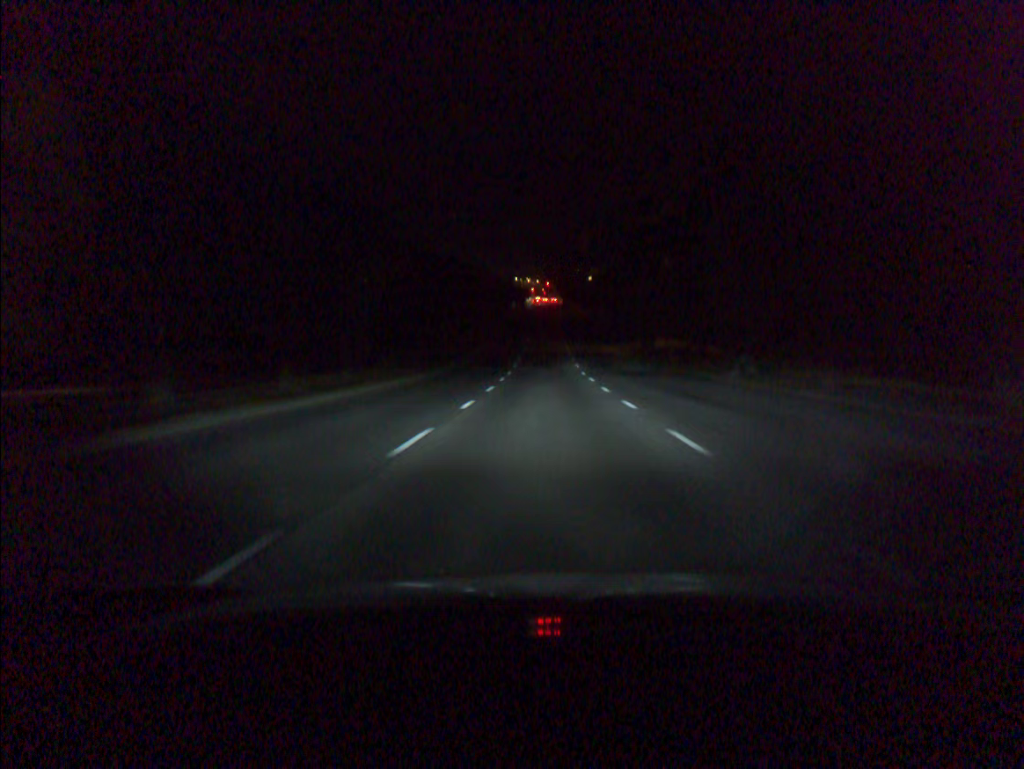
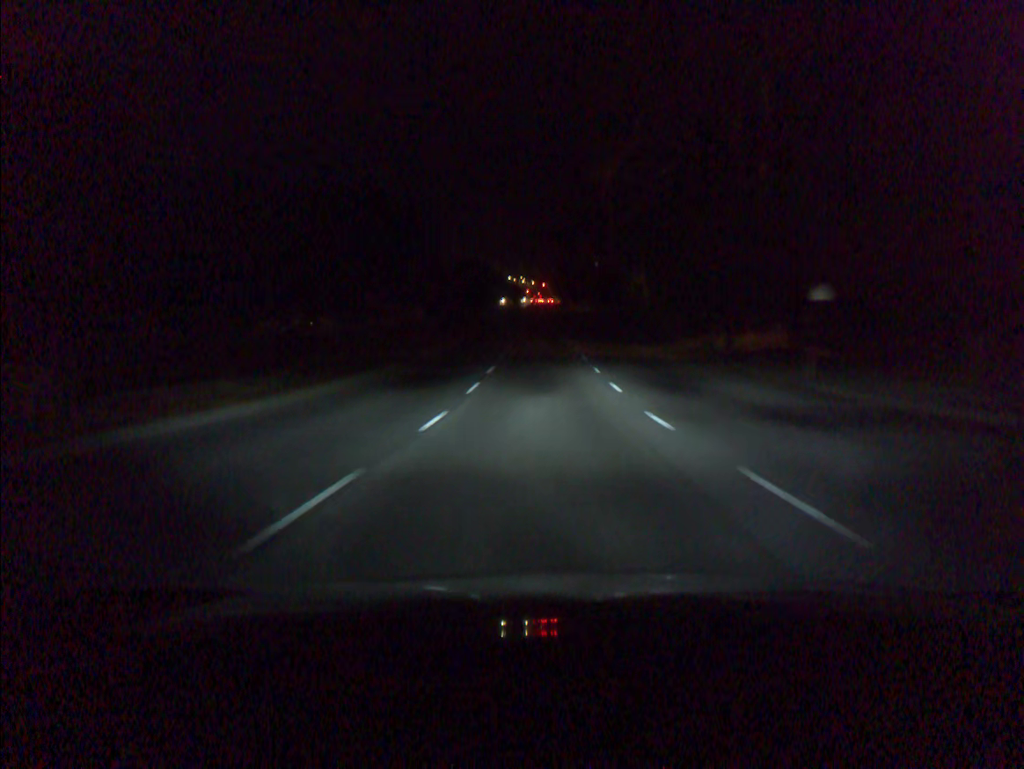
(+0.1, +26.4) m; 0°
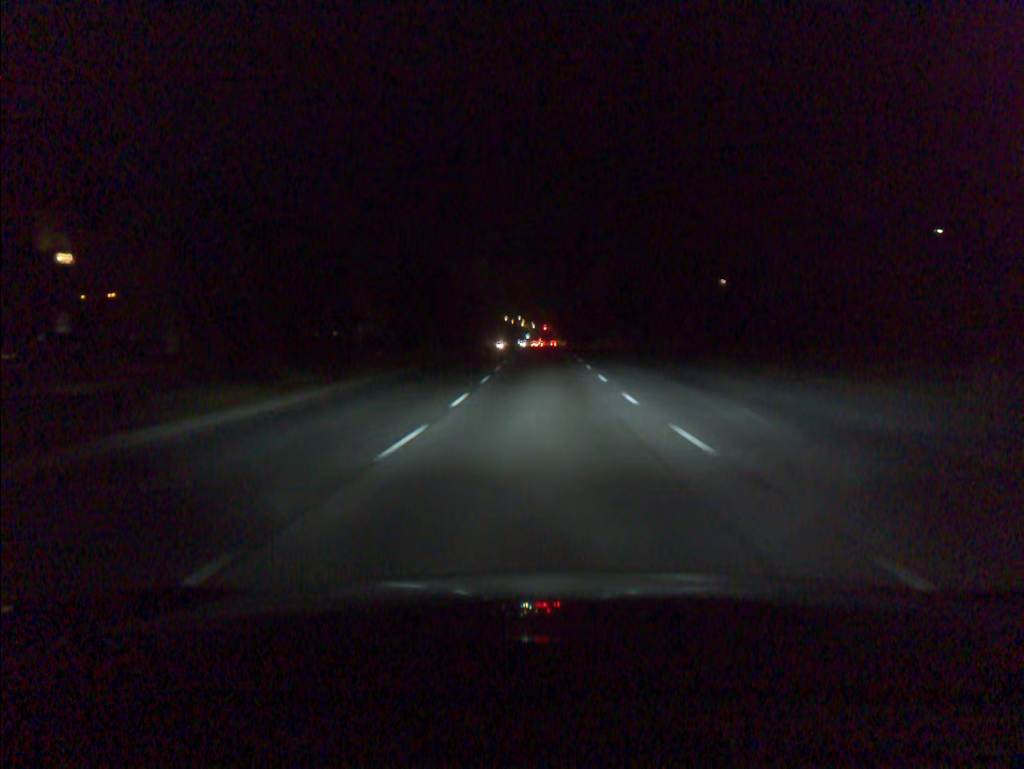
(0.0, +39.3) m; 0°
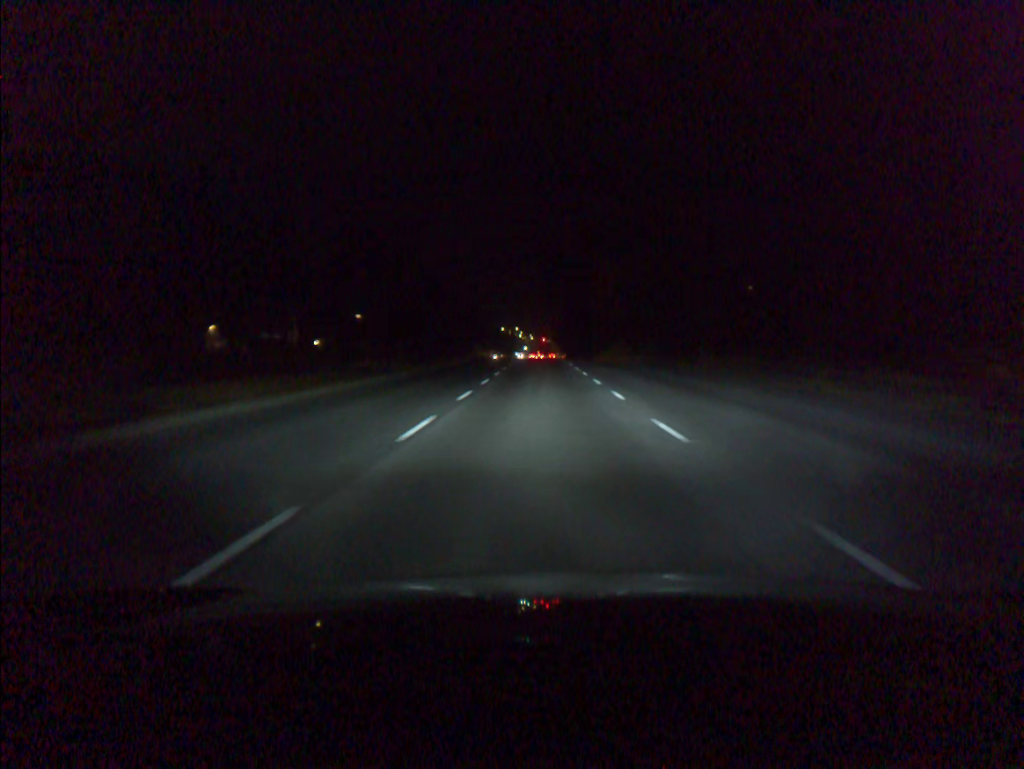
(0.0, +12.9) m; 0°
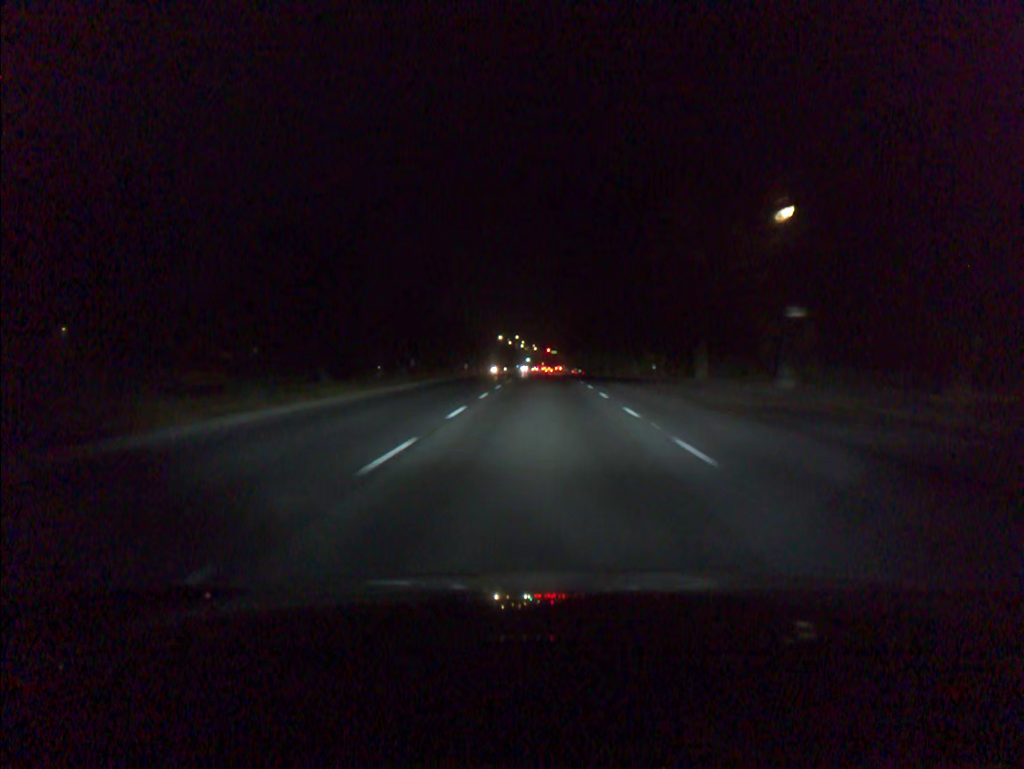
(-0.1, +38.0) m; 0°
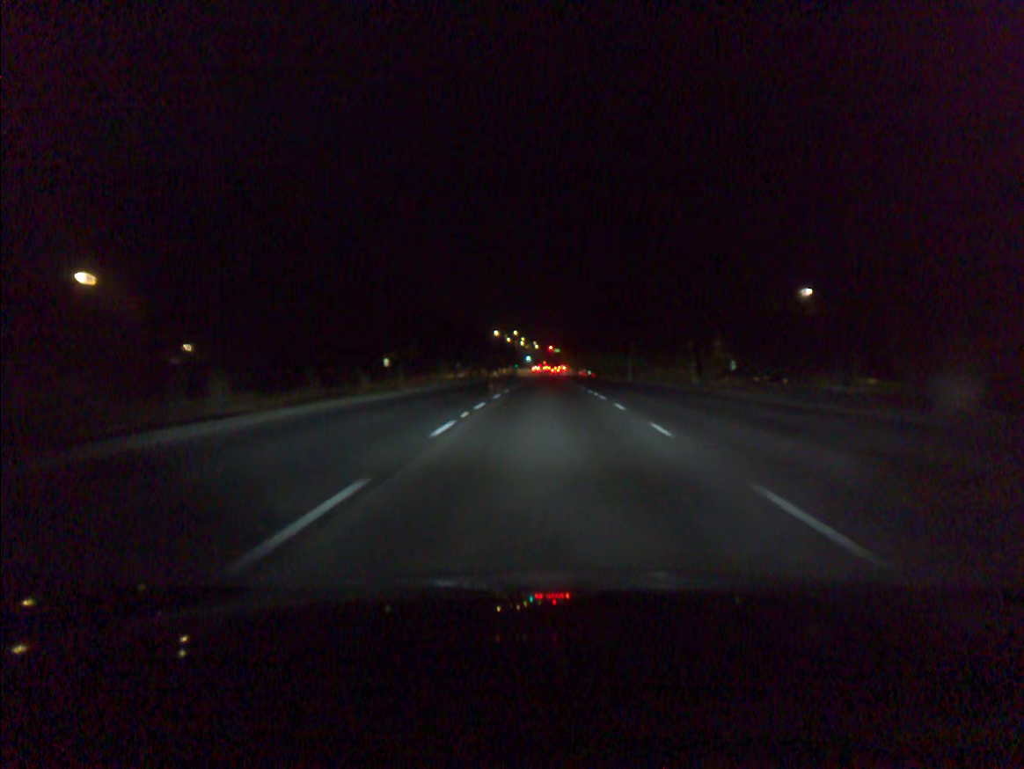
(0.0, +25.2) m; 0°
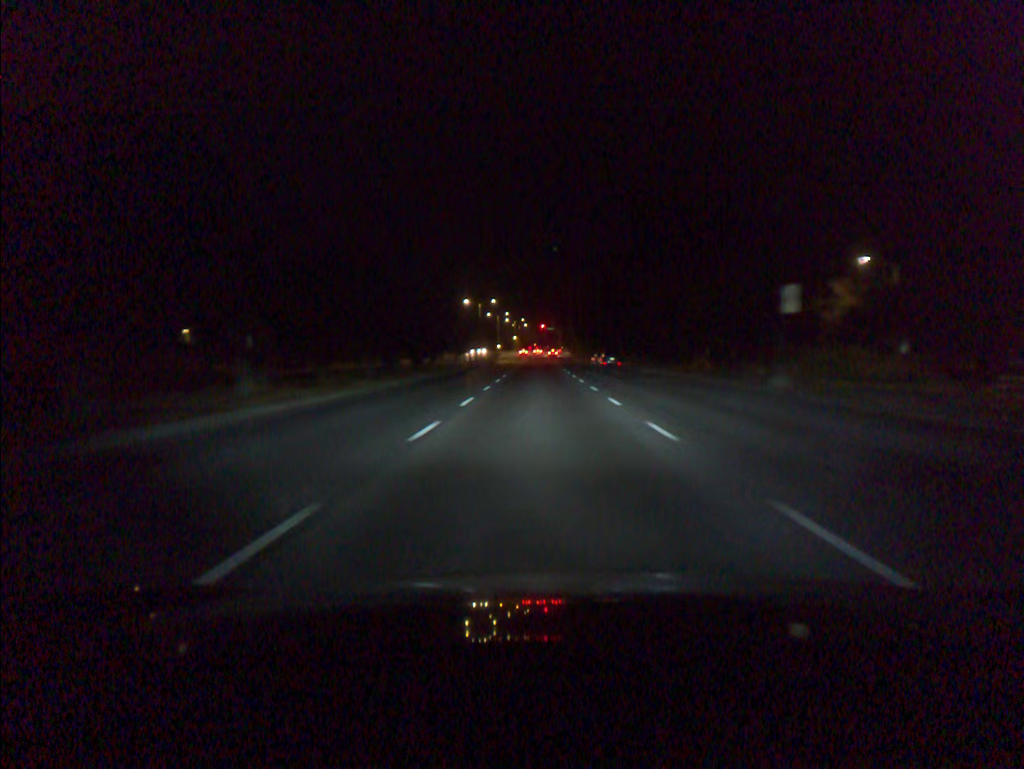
(+0.2, +51.2) m; +1°
